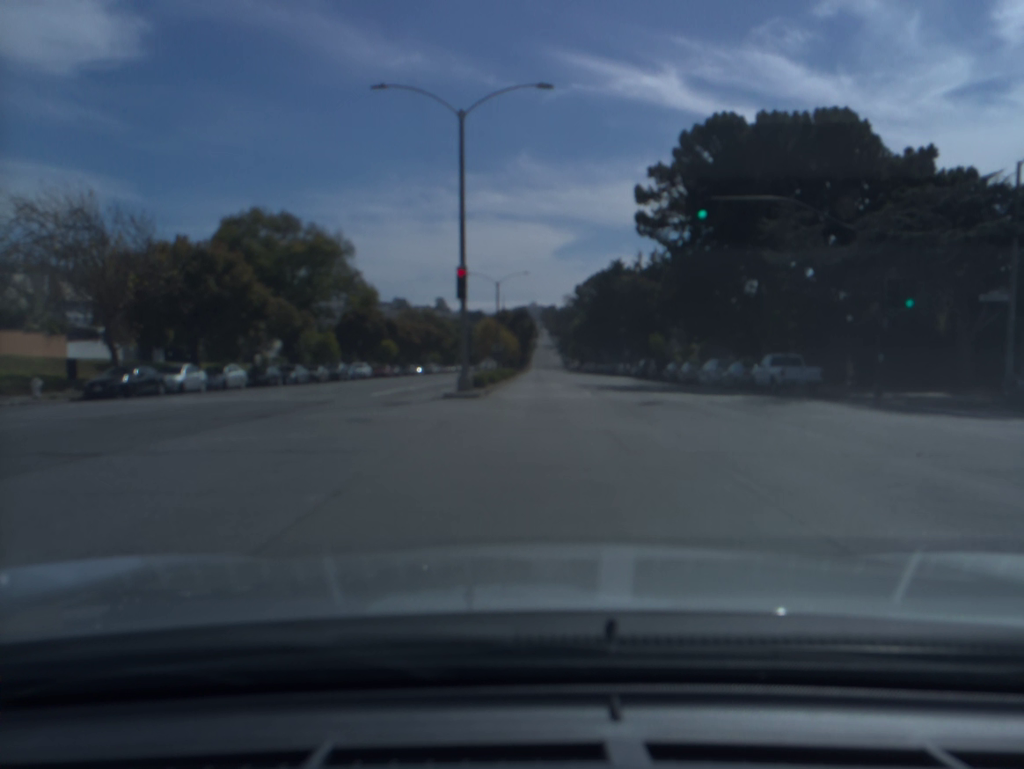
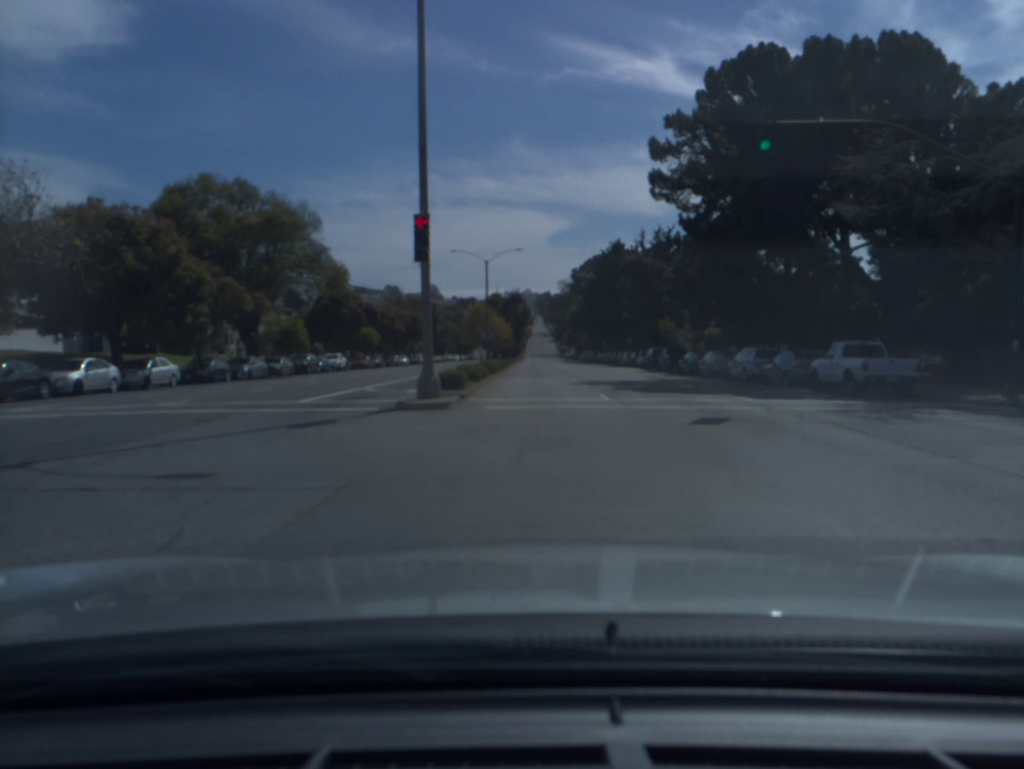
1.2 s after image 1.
(0.0, +7.9) m; 0°
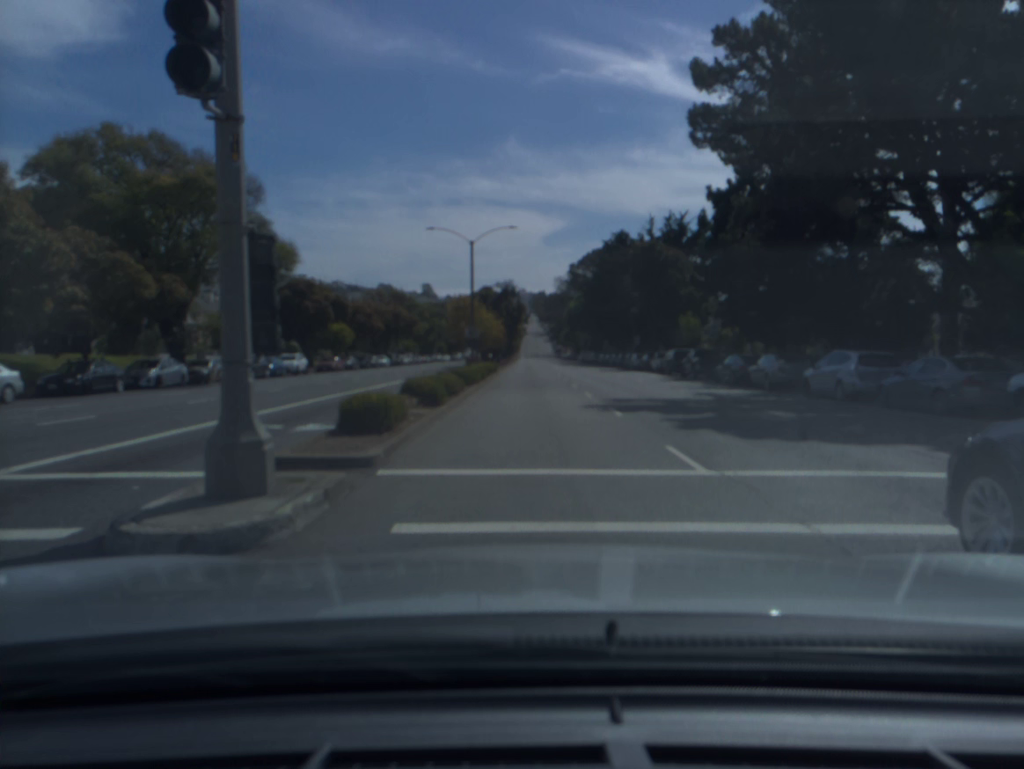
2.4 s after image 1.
(0.0, +11.4) m; 0°
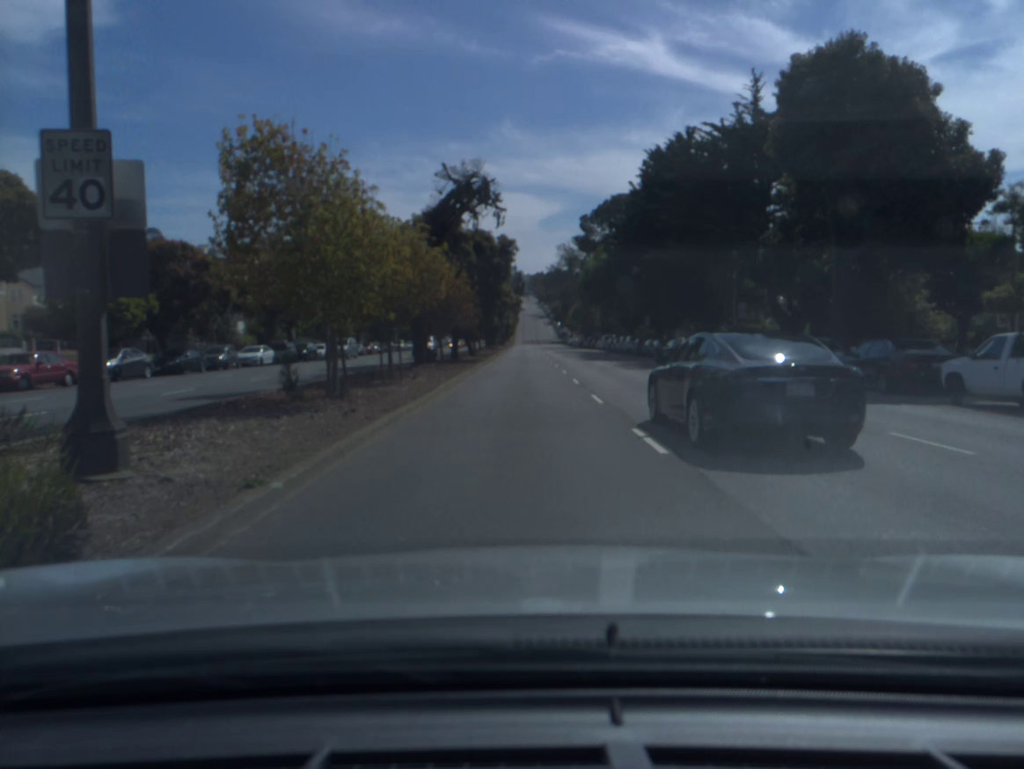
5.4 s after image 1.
(+0.3, +43.4) m; 0°
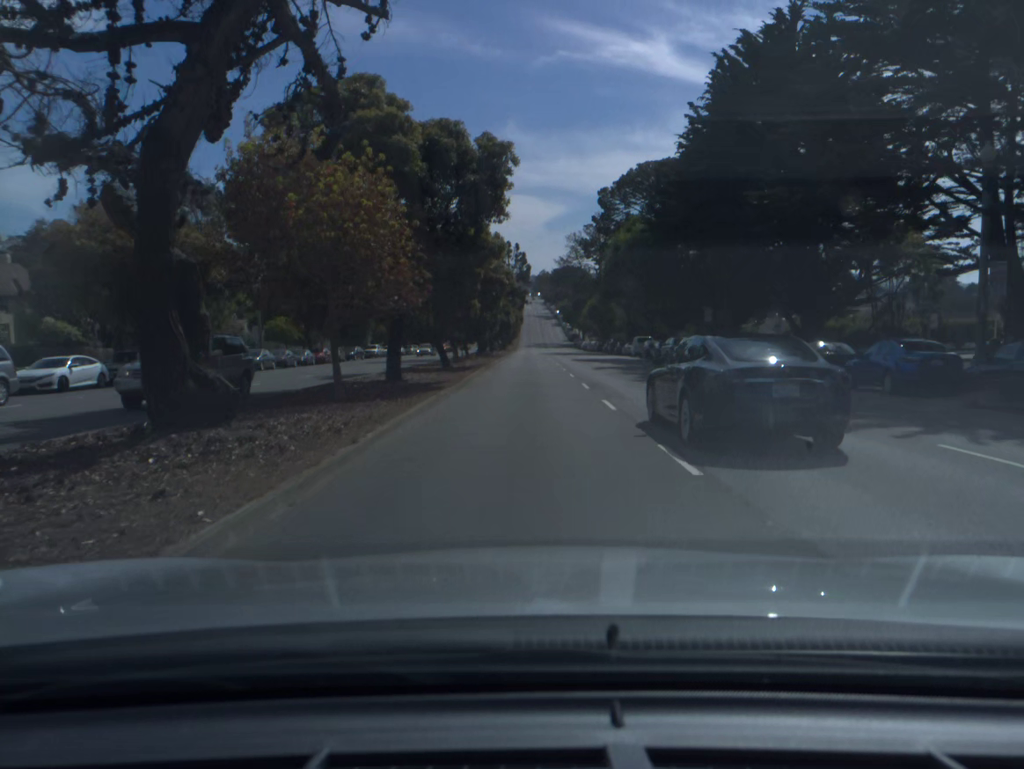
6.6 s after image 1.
(-0.1, +23.1) m; 0°
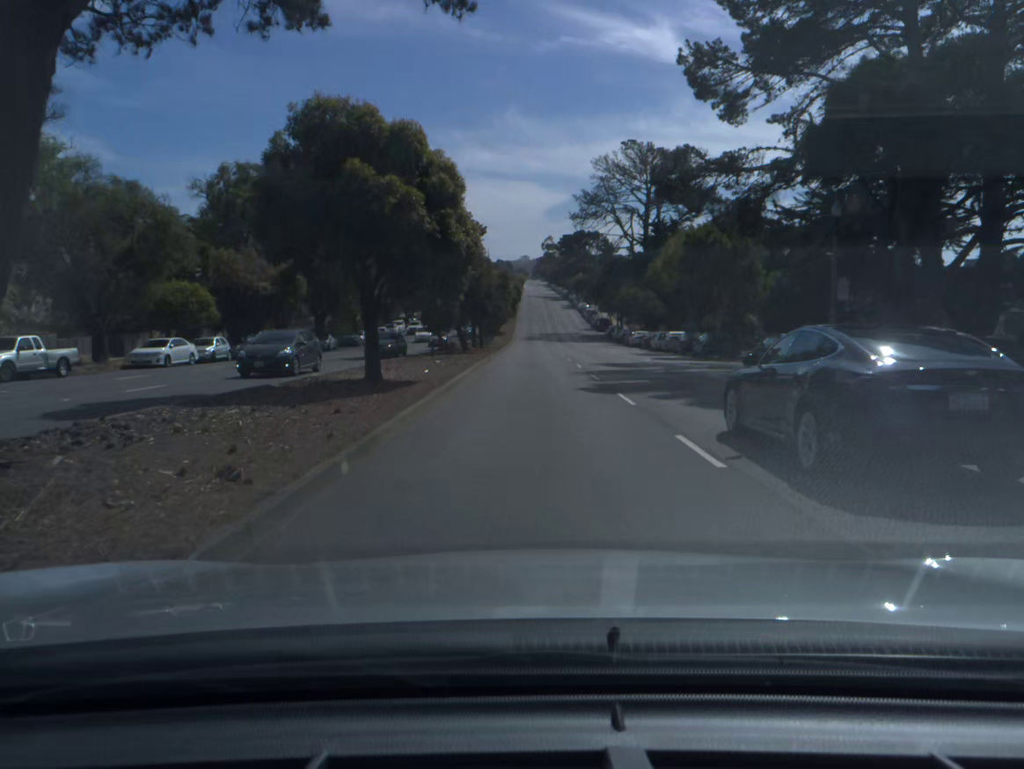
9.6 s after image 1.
(-0.2, +65.8) m; 0°
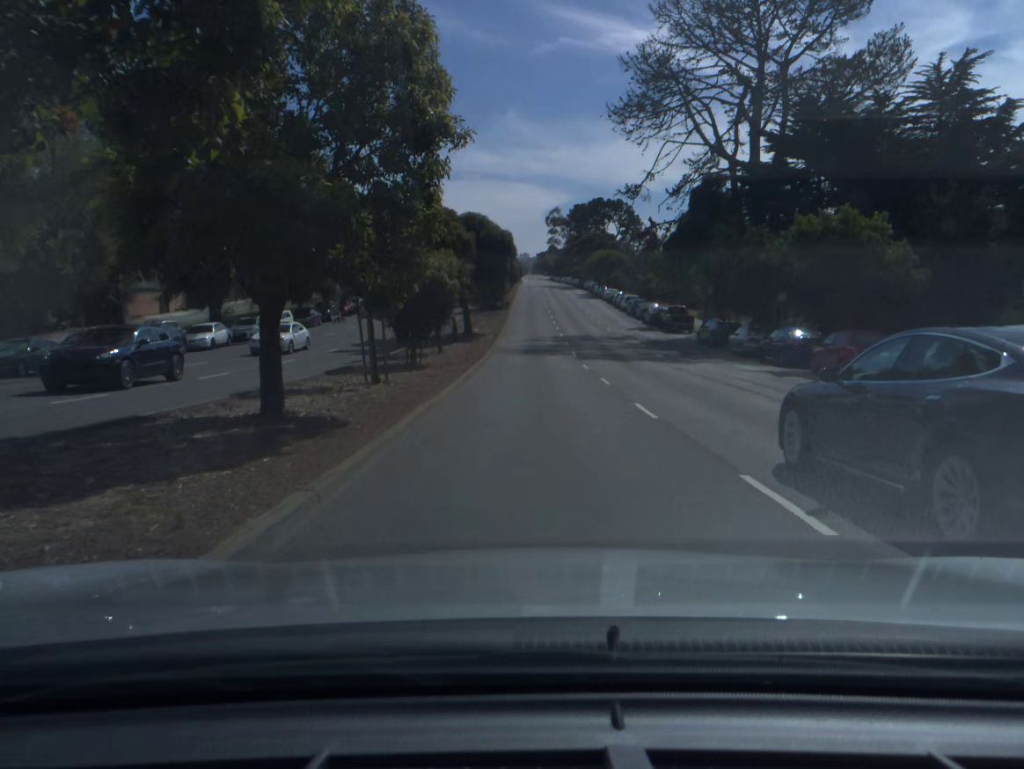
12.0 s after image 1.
(0.0, +53.6) m; 0°
